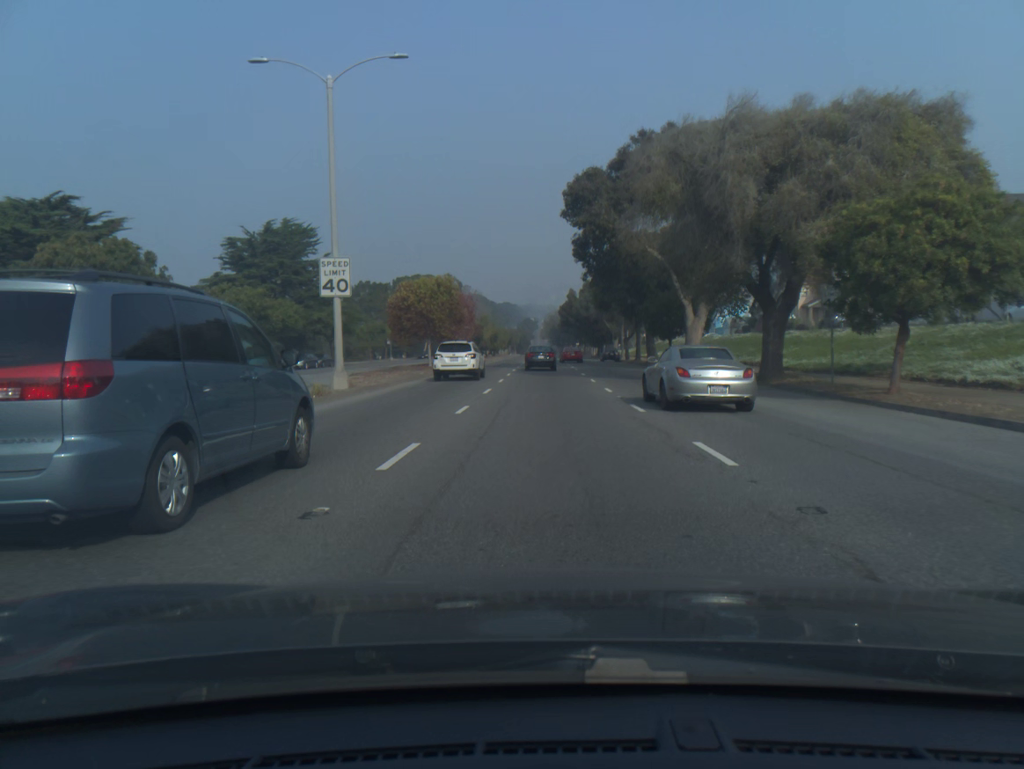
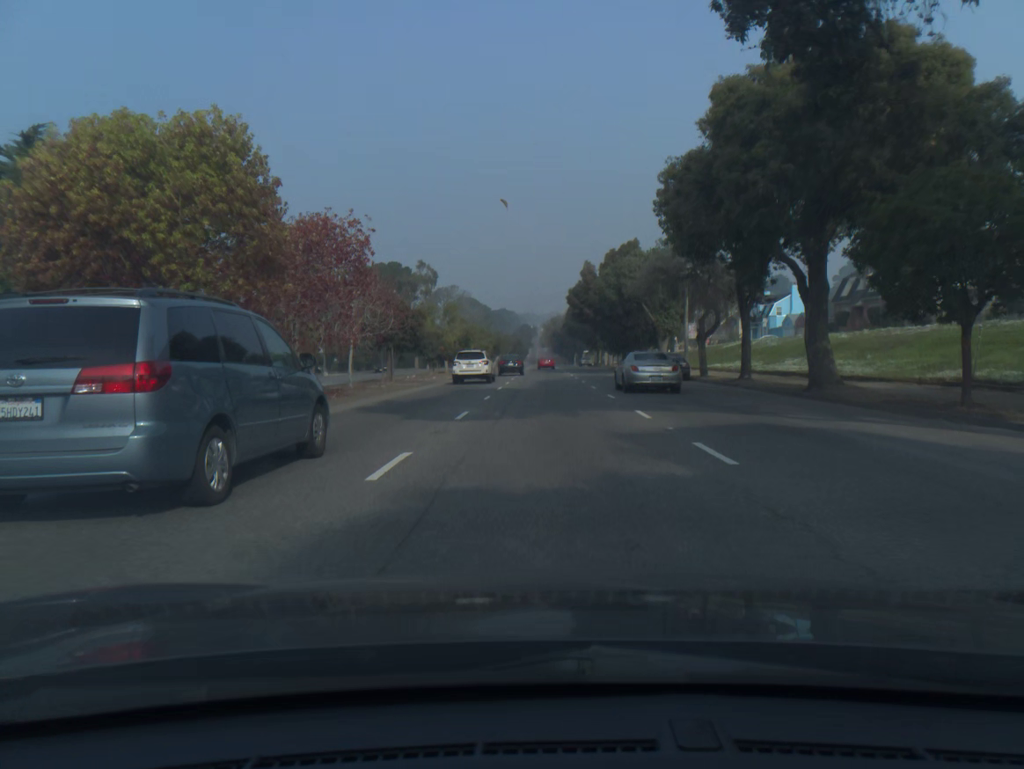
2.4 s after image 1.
(0.0, +36.9) m; 0°
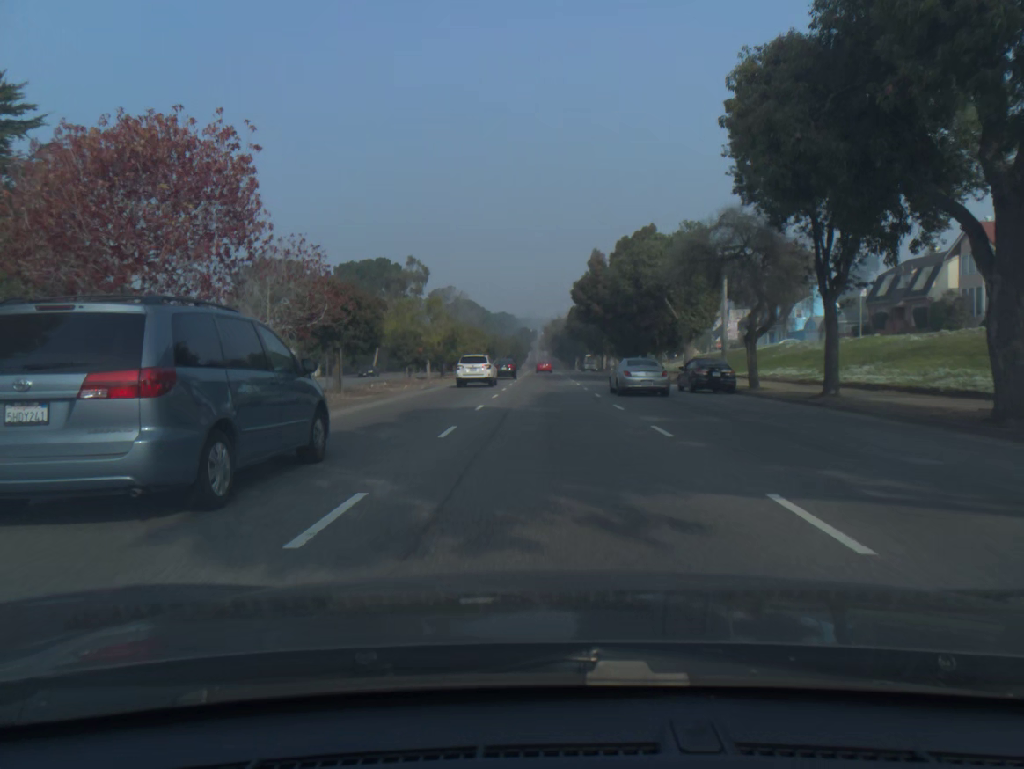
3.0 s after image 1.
(0.0, +9.9) m; 0°
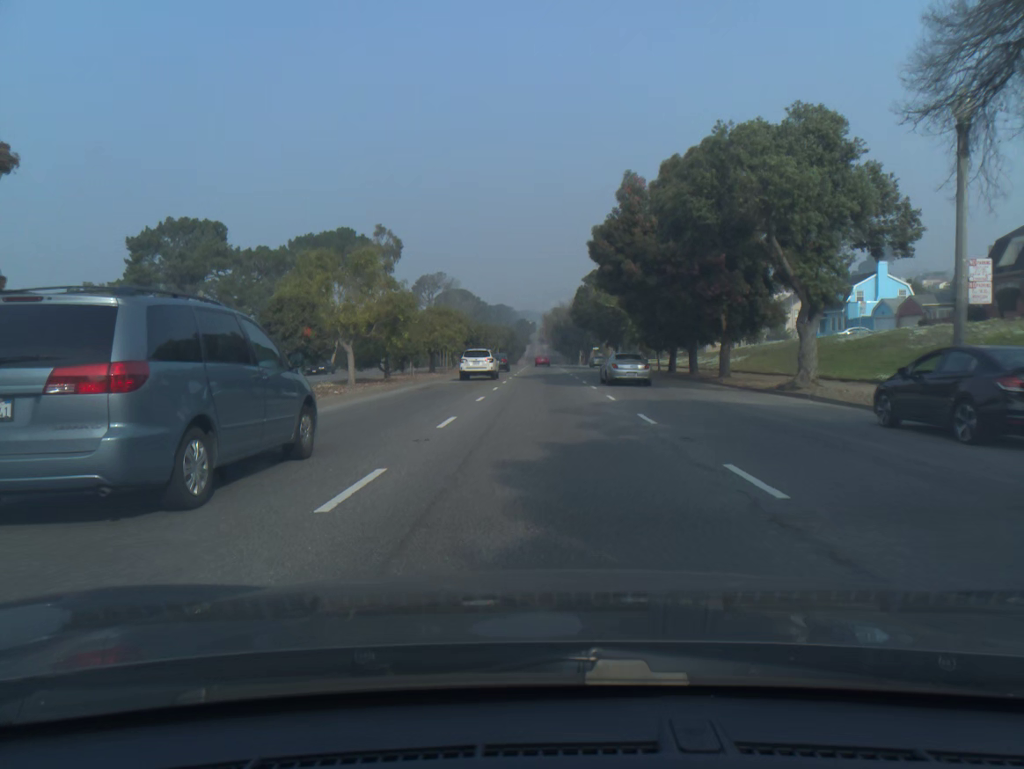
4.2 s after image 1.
(0.0, +20.6) m; 0°
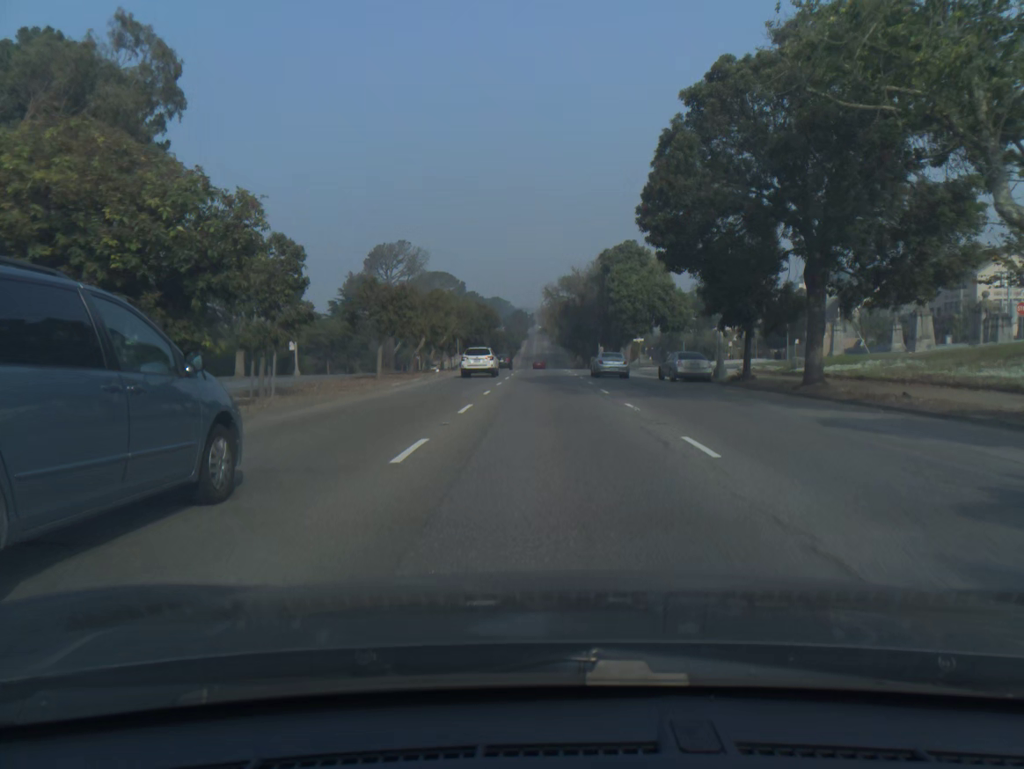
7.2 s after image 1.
(-0.1, +55.6) m; 0°
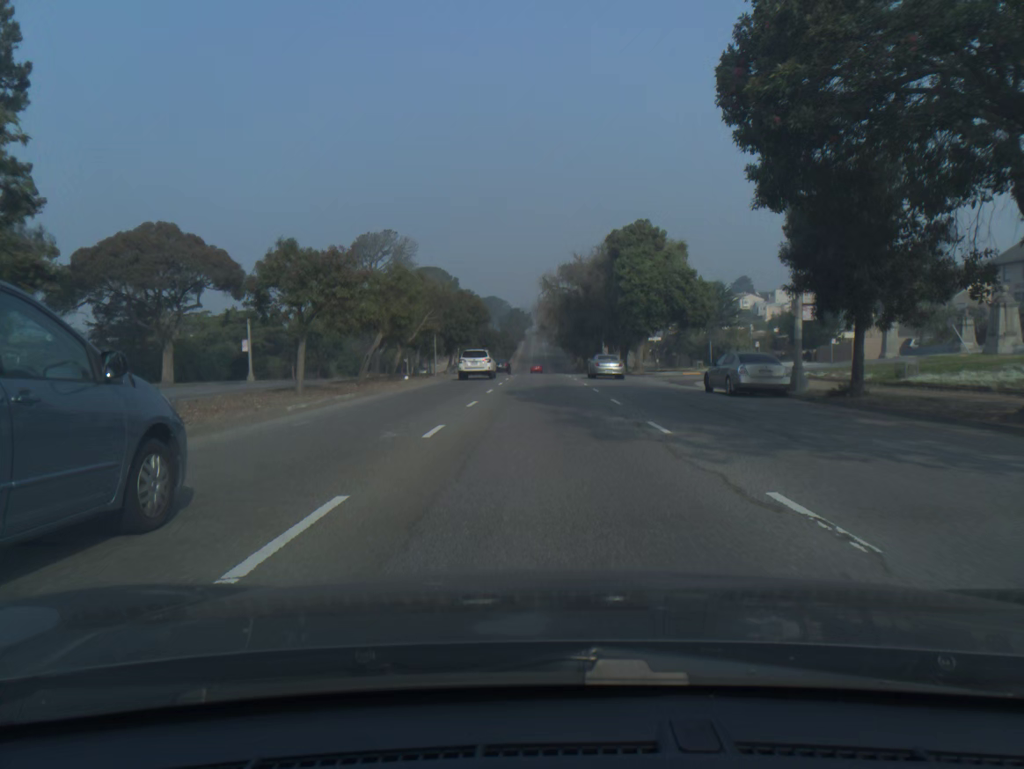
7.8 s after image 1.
(0.0, +11.7) m; 0°
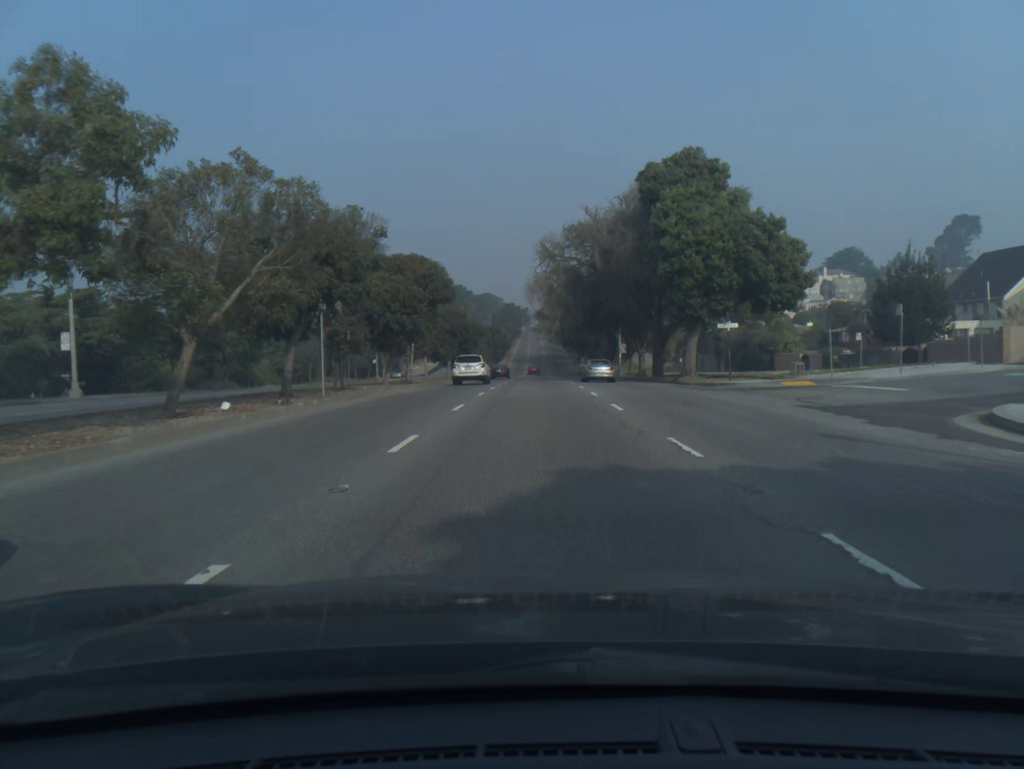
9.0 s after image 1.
(0.0, +23.8) m; 0°
